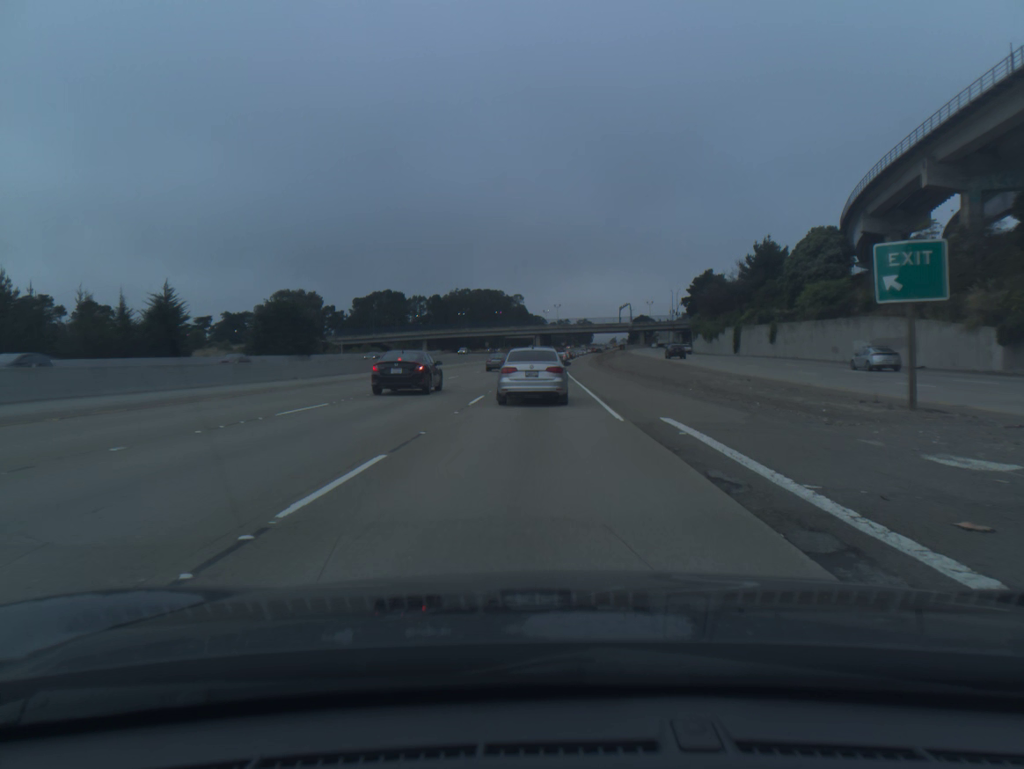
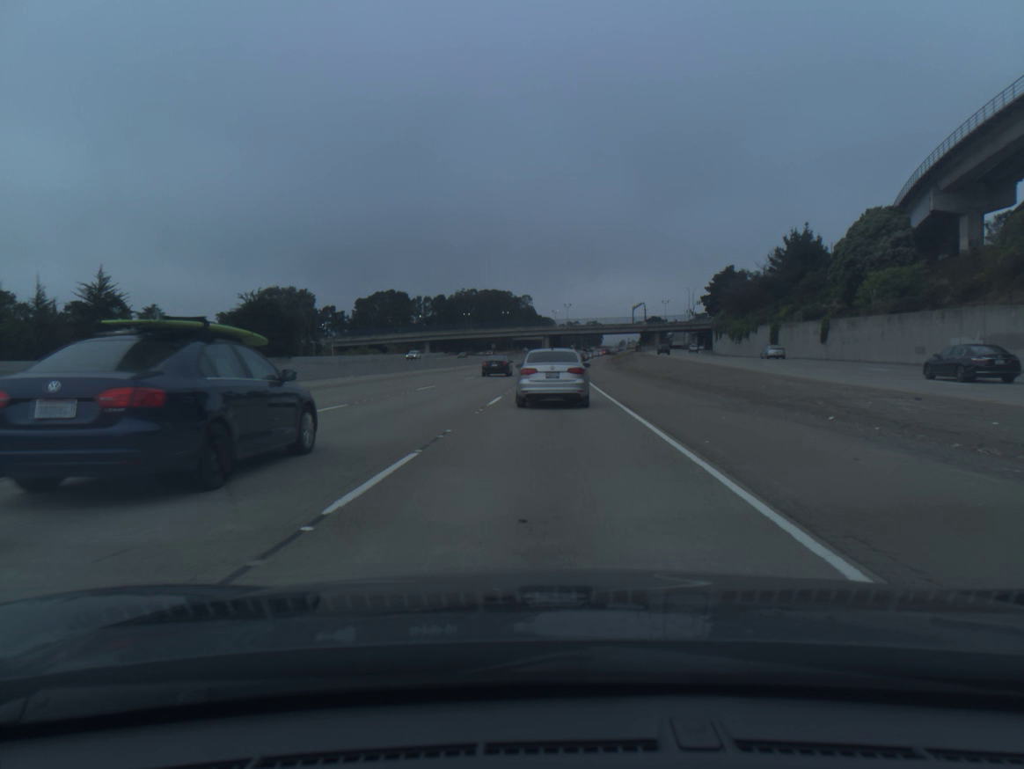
(-0.1, +14.2) m; -1°
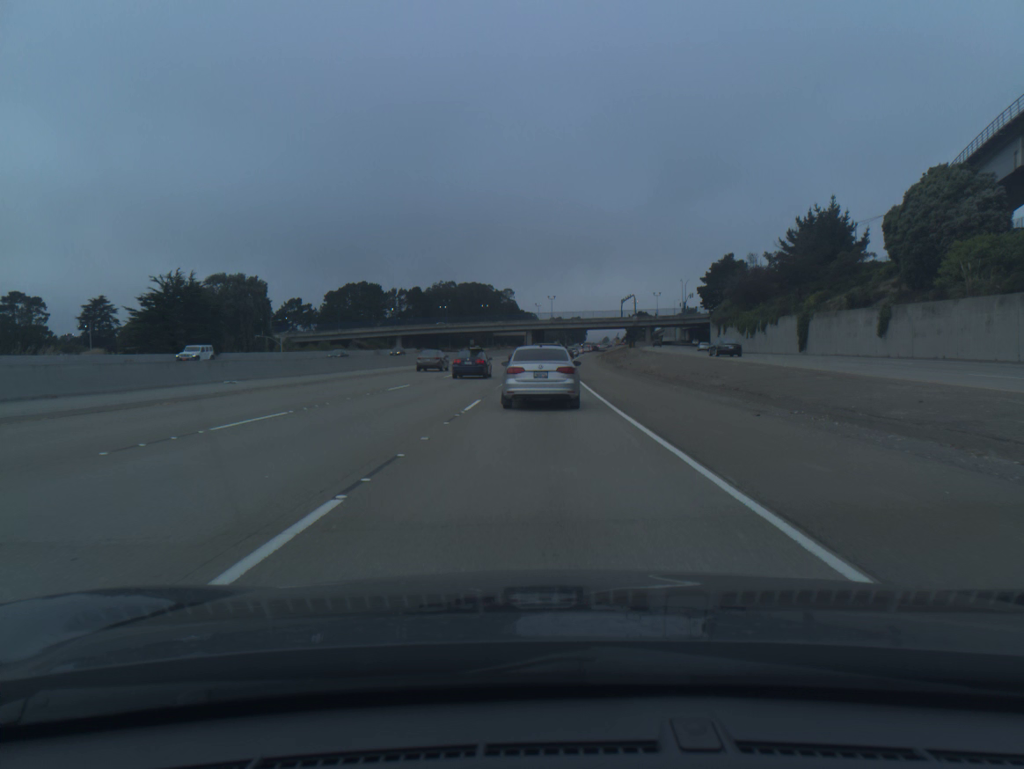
(+0.2, +17.8) m; +1°
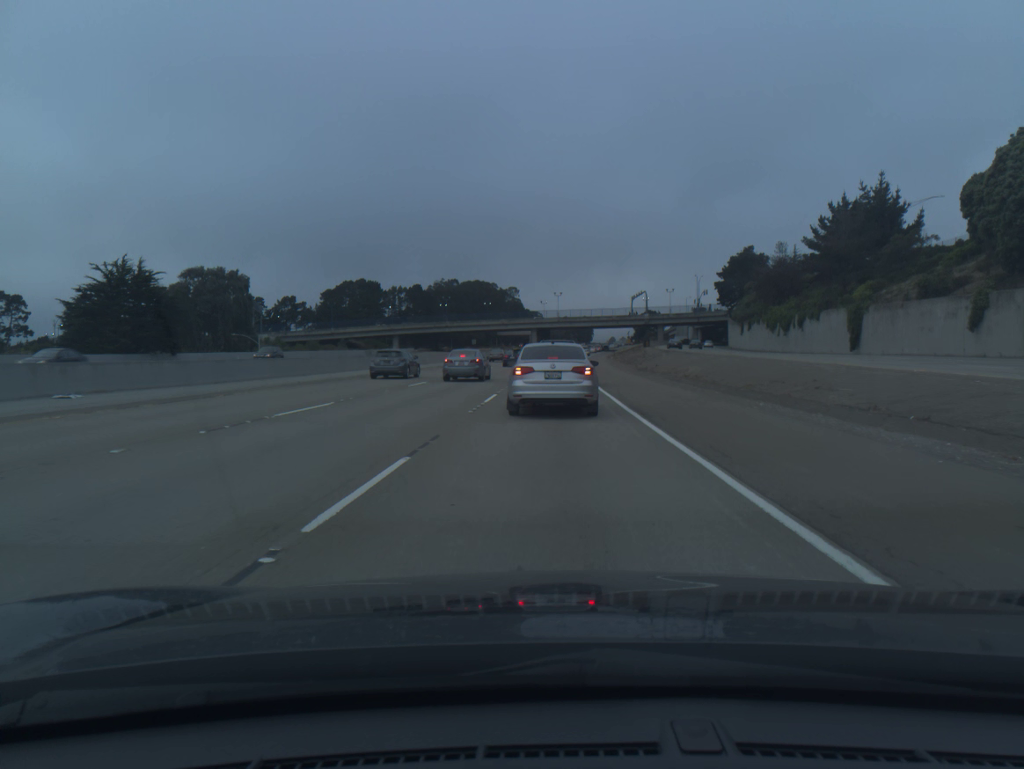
(-0.1, +12.2) m; 0°
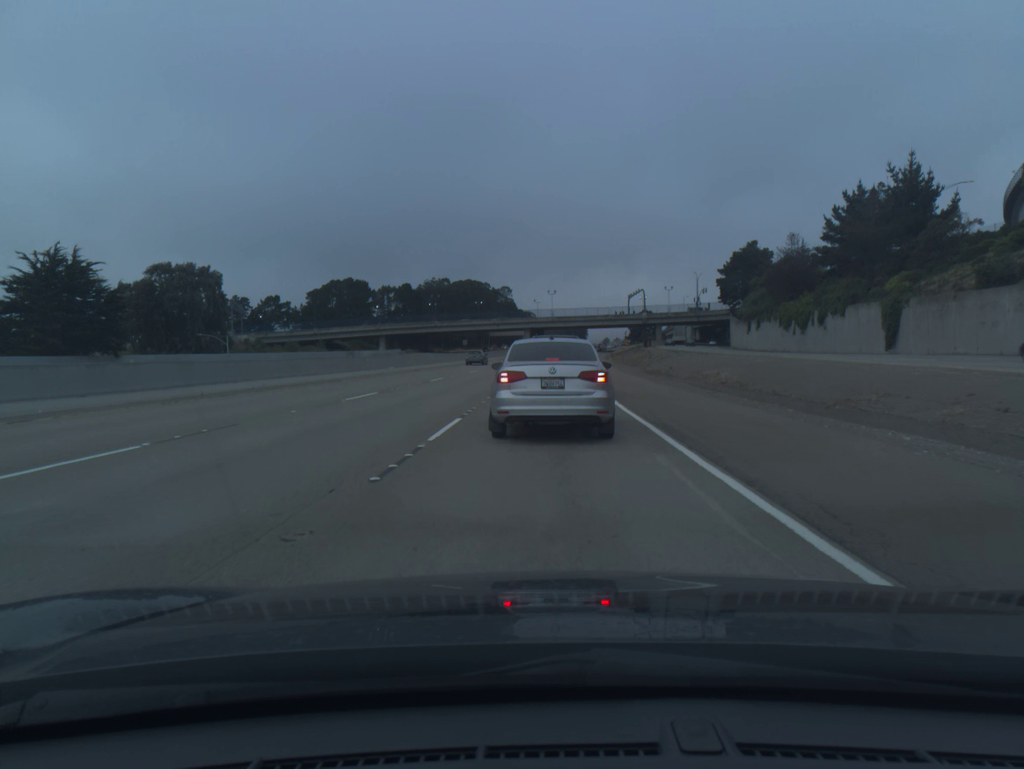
(0.0, +8.9) m; 0°
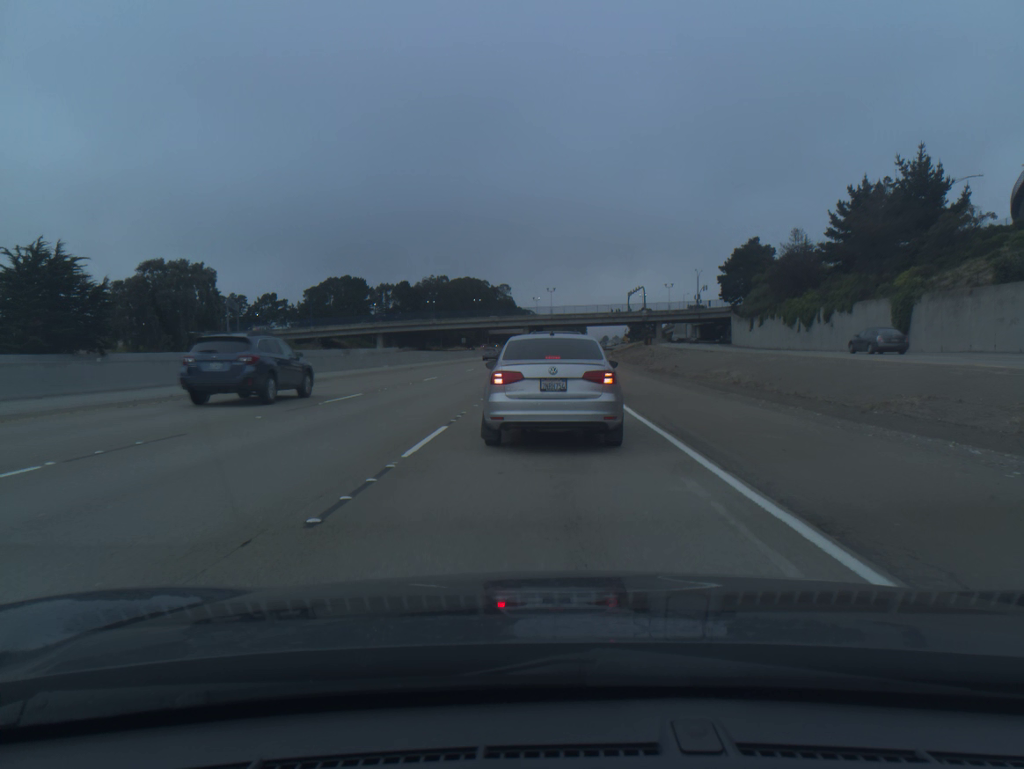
(0.0, +2.0) m; 0°
